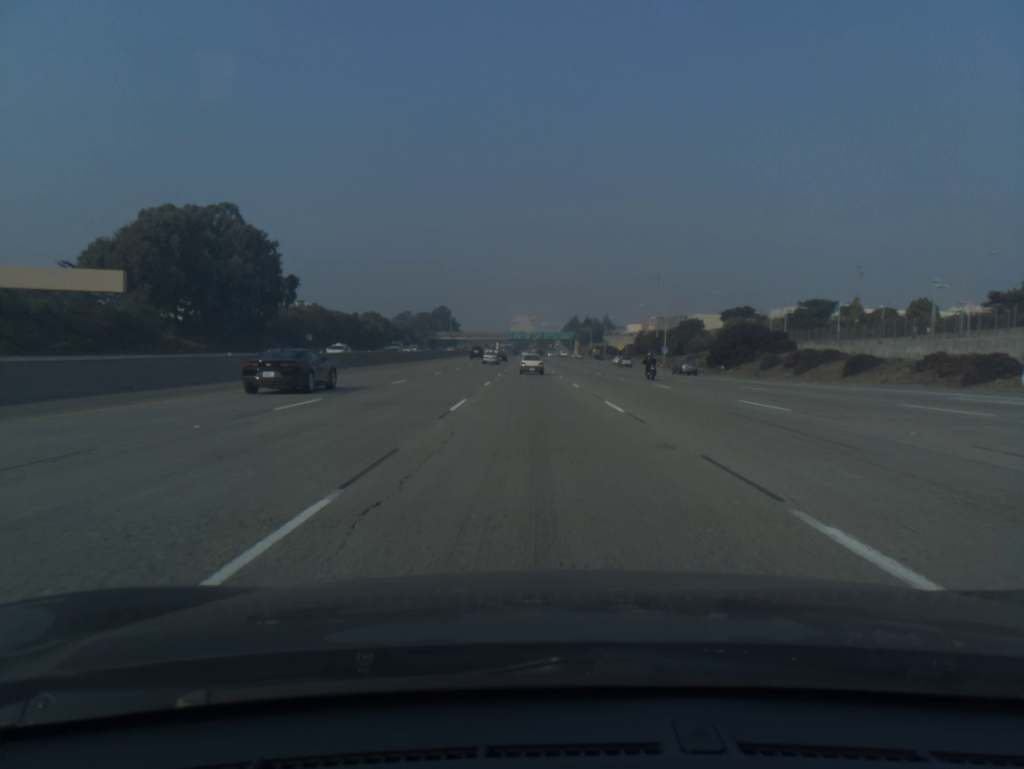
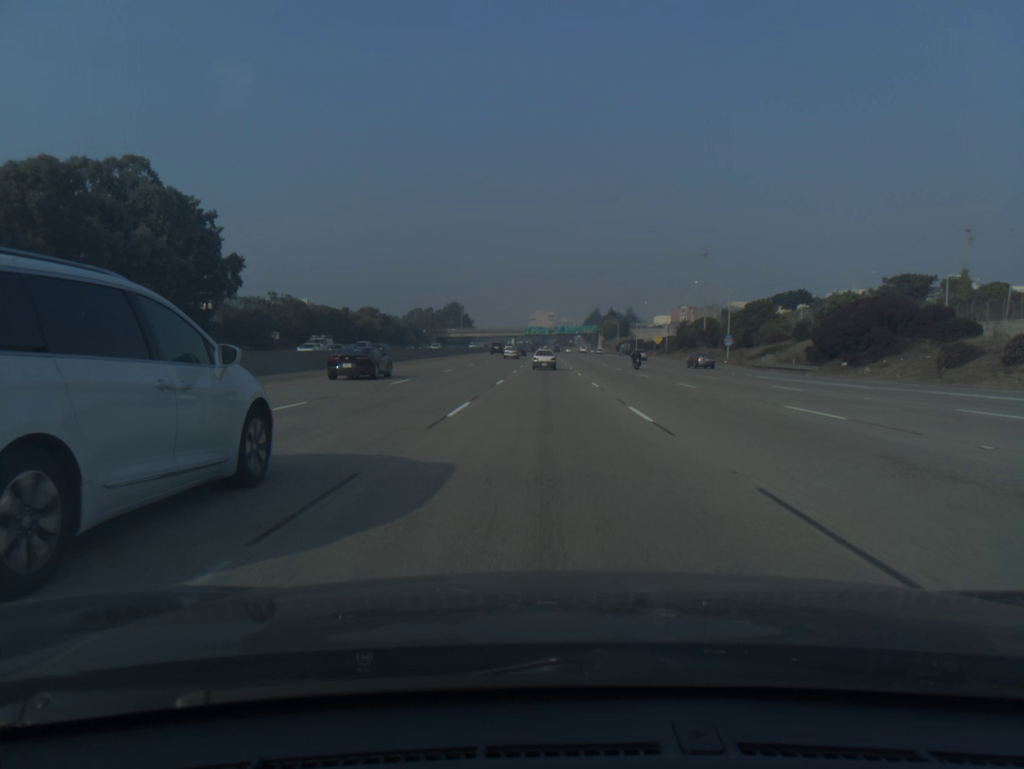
(-0.4, +31.2) m; -1°
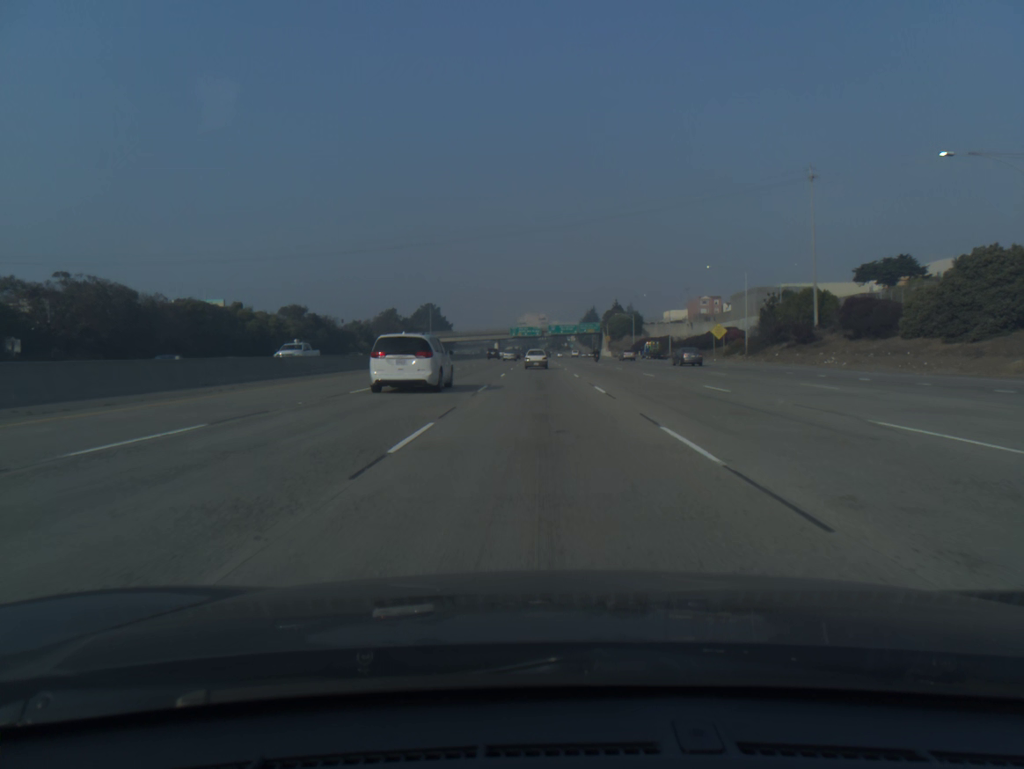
(+0.2, +62.3) m; +1°
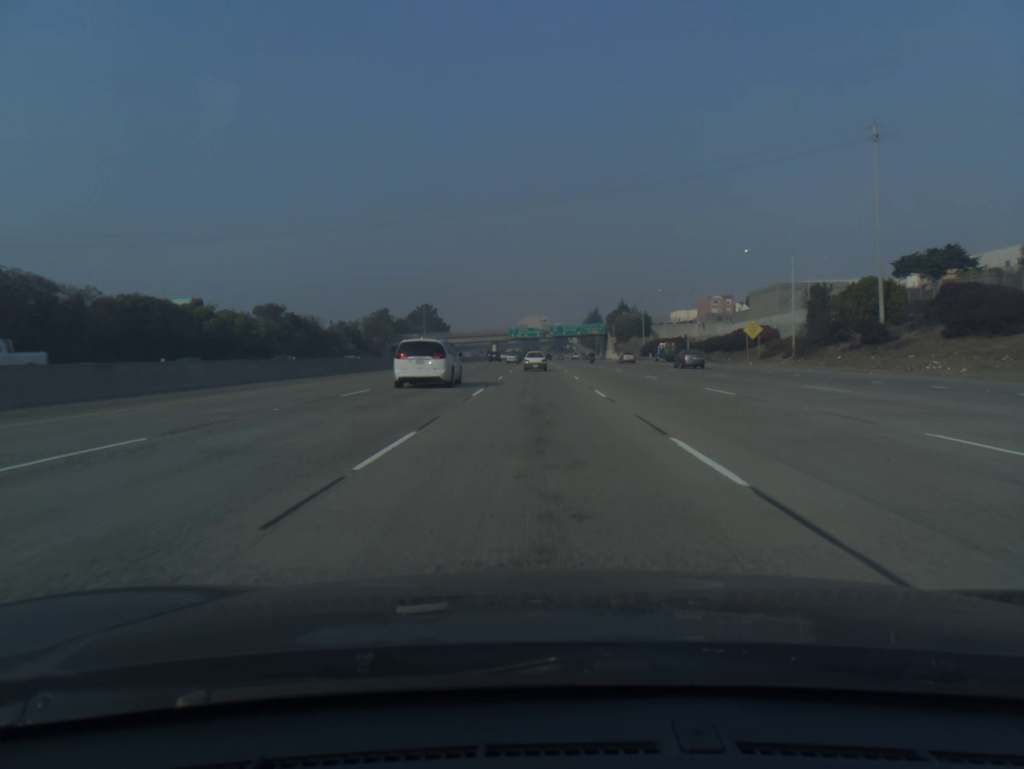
(0.0, +15.5) m; 0°
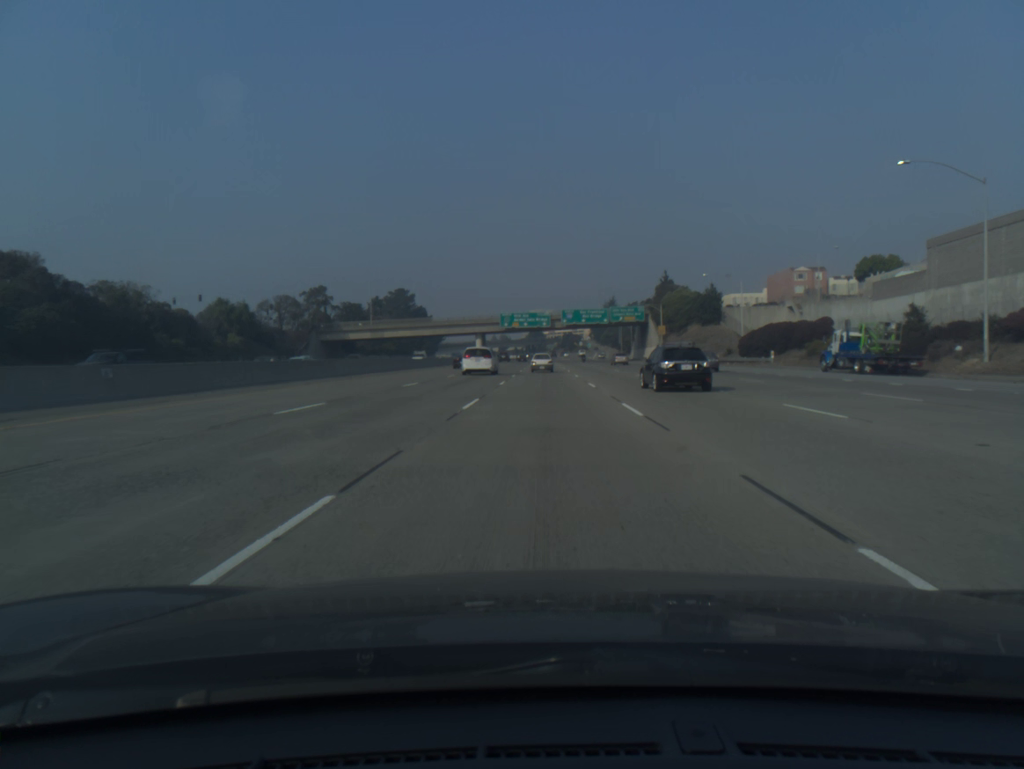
(-0.6, +77.2) m; 0°
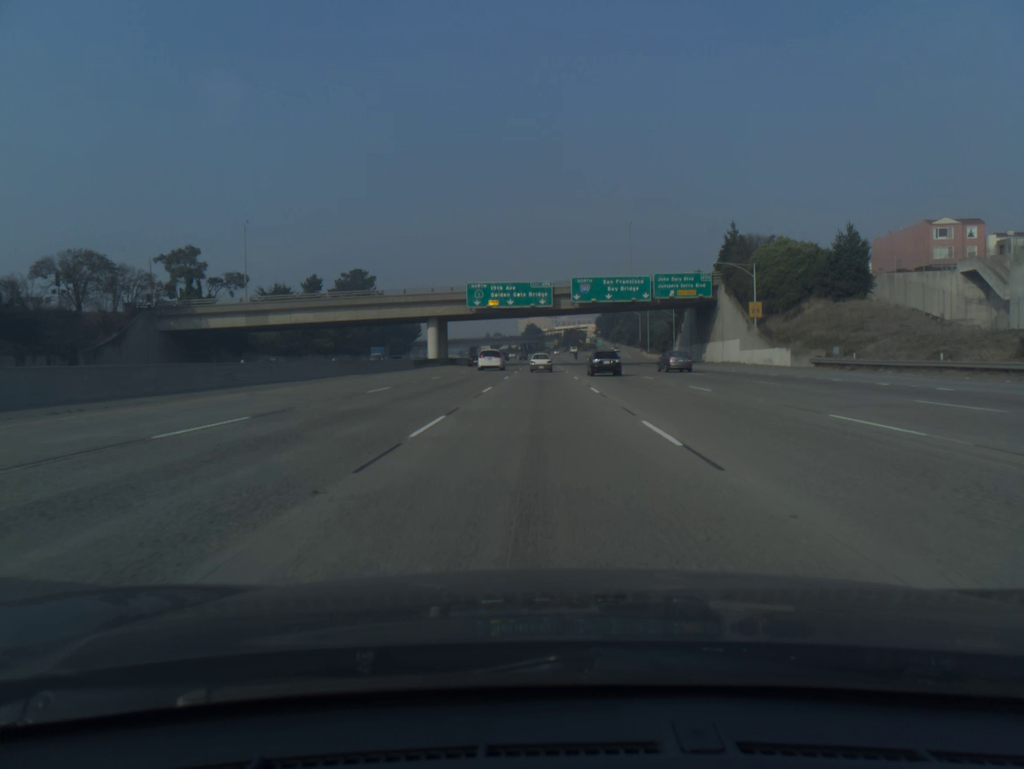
(+0.2, +61.8) m; 0°
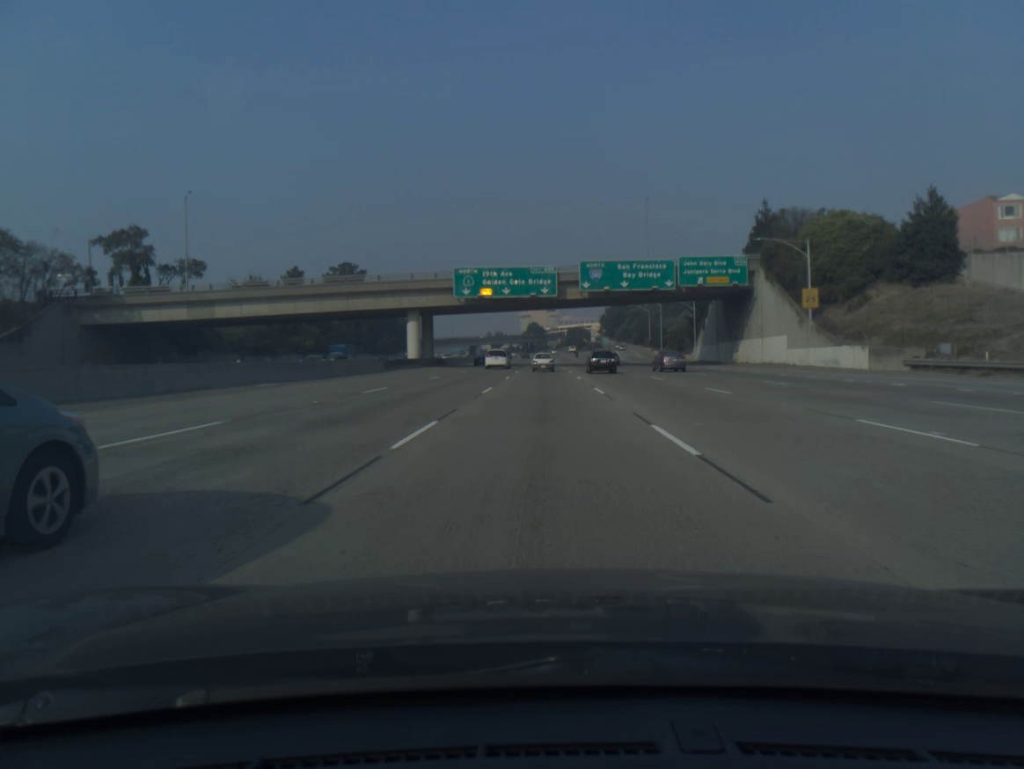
(0.0, +15.5) m; 0°
